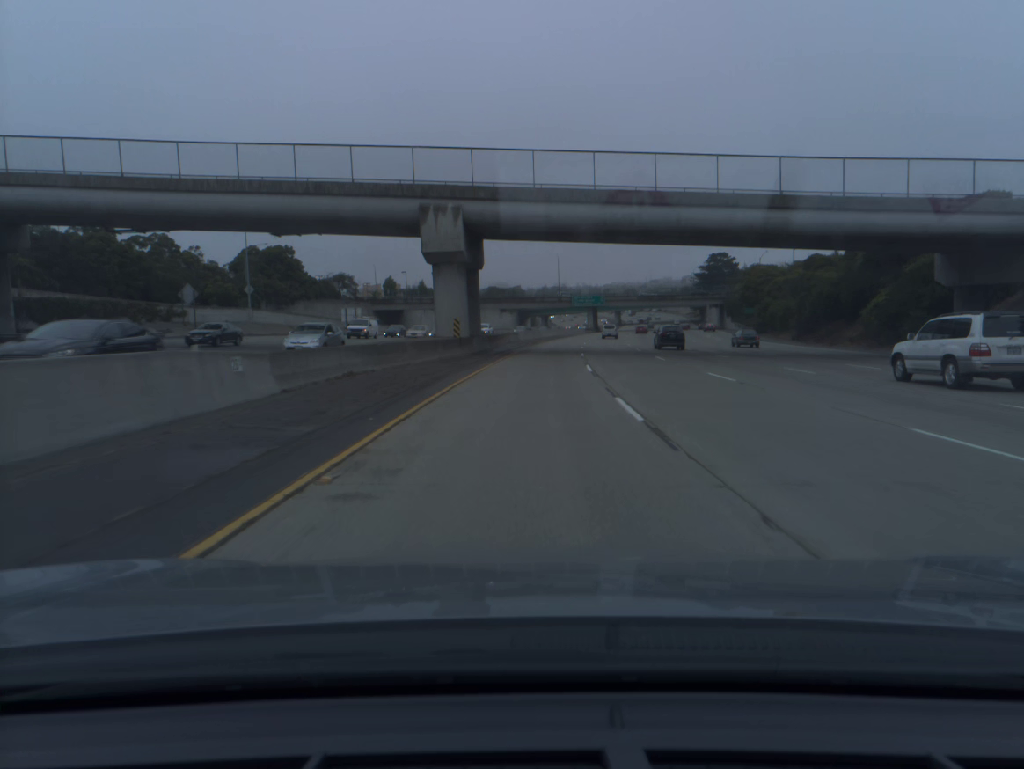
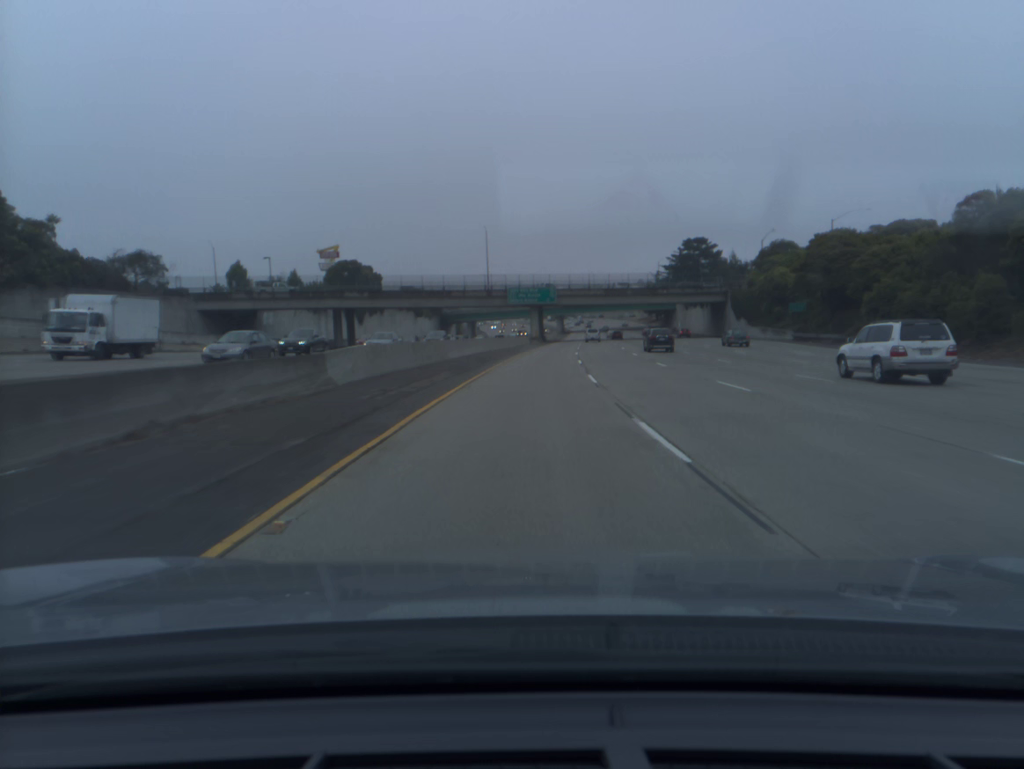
(+2.6, +59.8) m; +5°
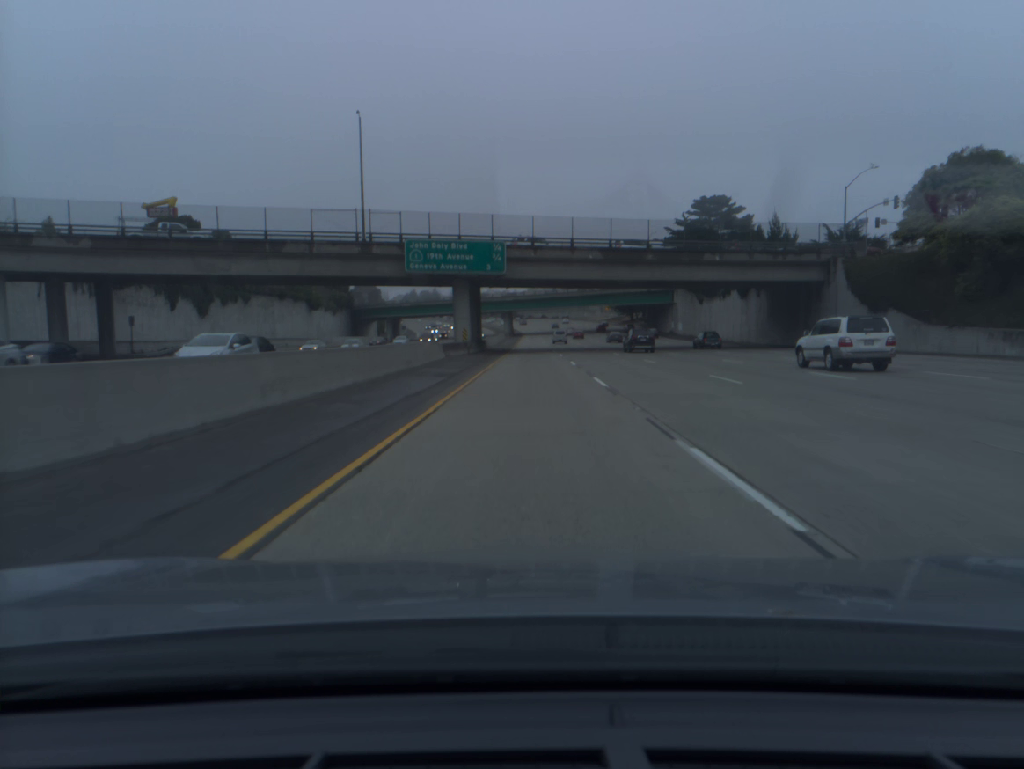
(+2.2, +60.1) m; +4°
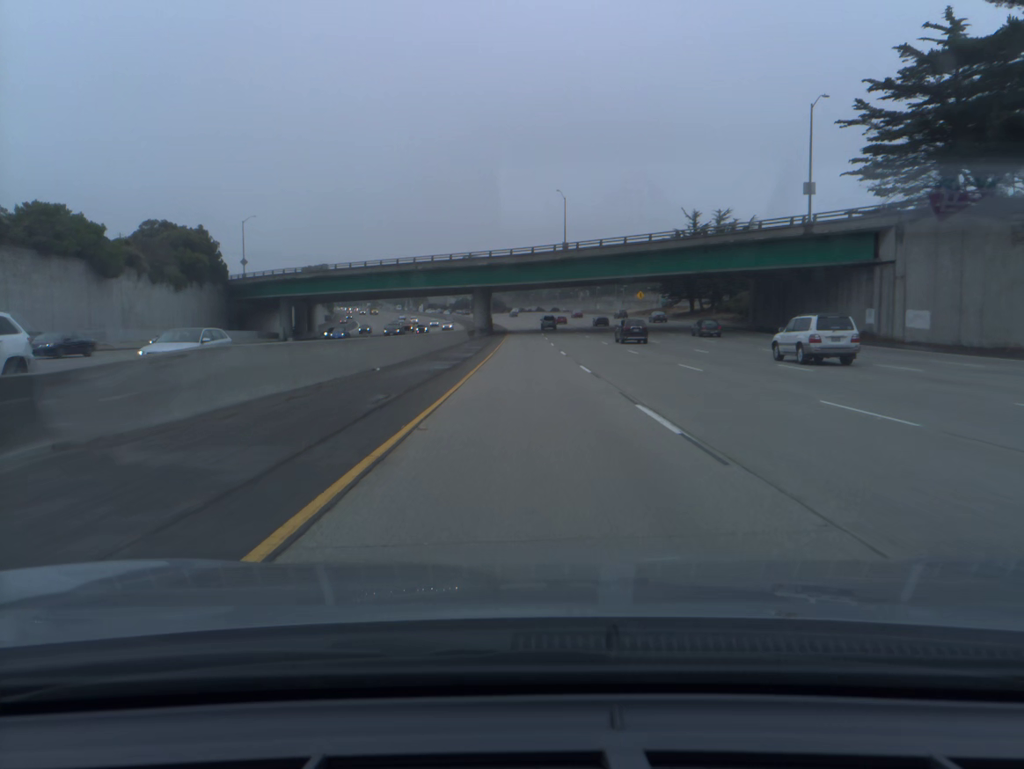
(+0.6, +80.6) m; +1°
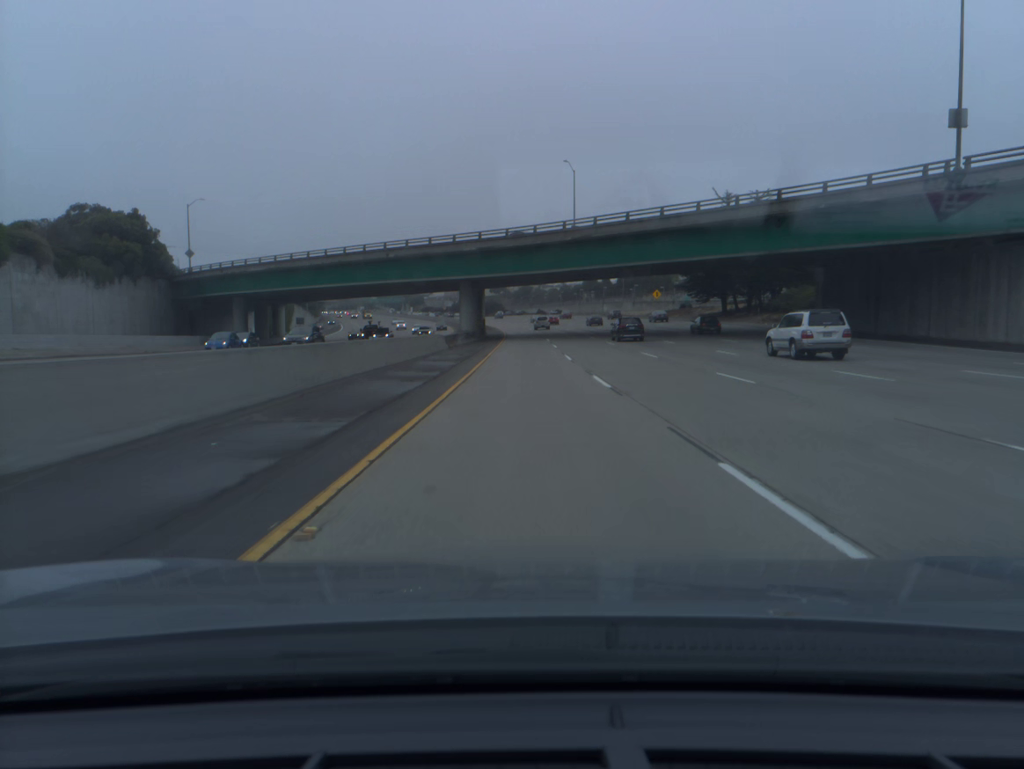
(0.0, +20.1) m; 0°
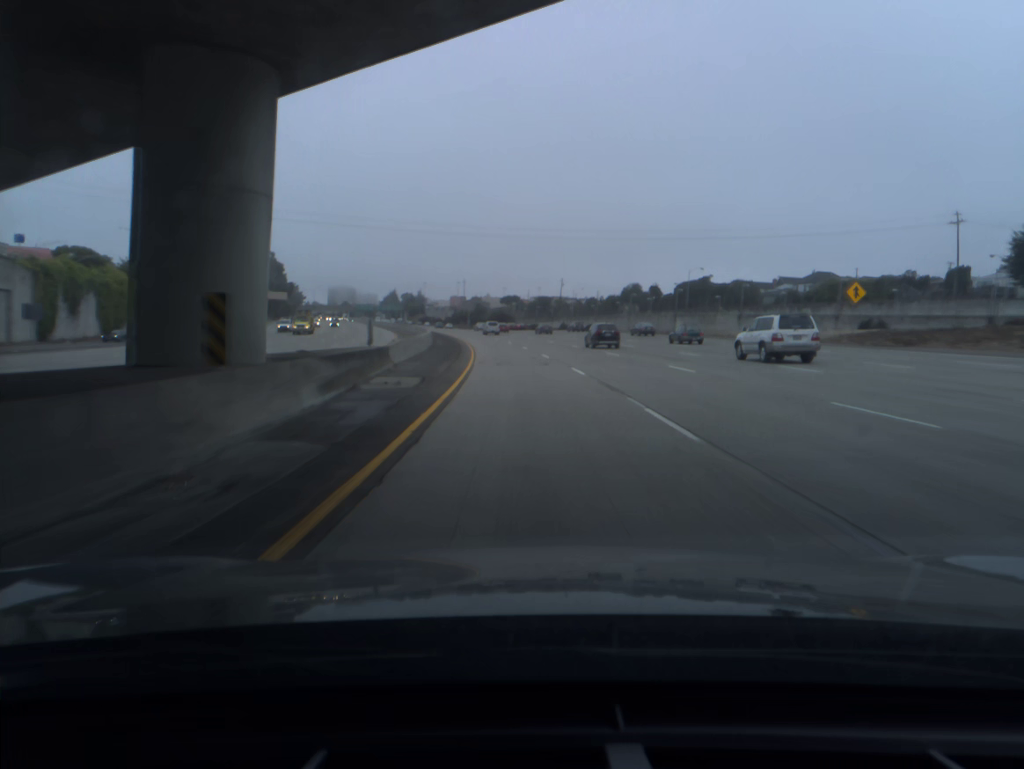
(-0.6, +79.8) m; -1°
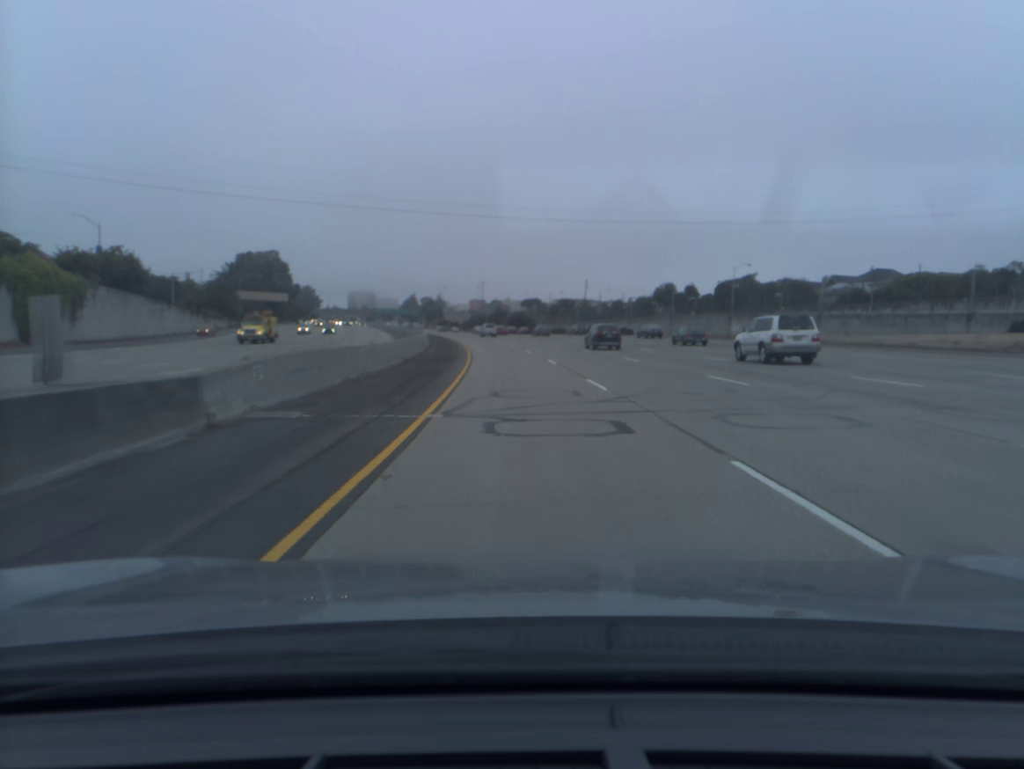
(-0.2, +19.9) m; -1°
